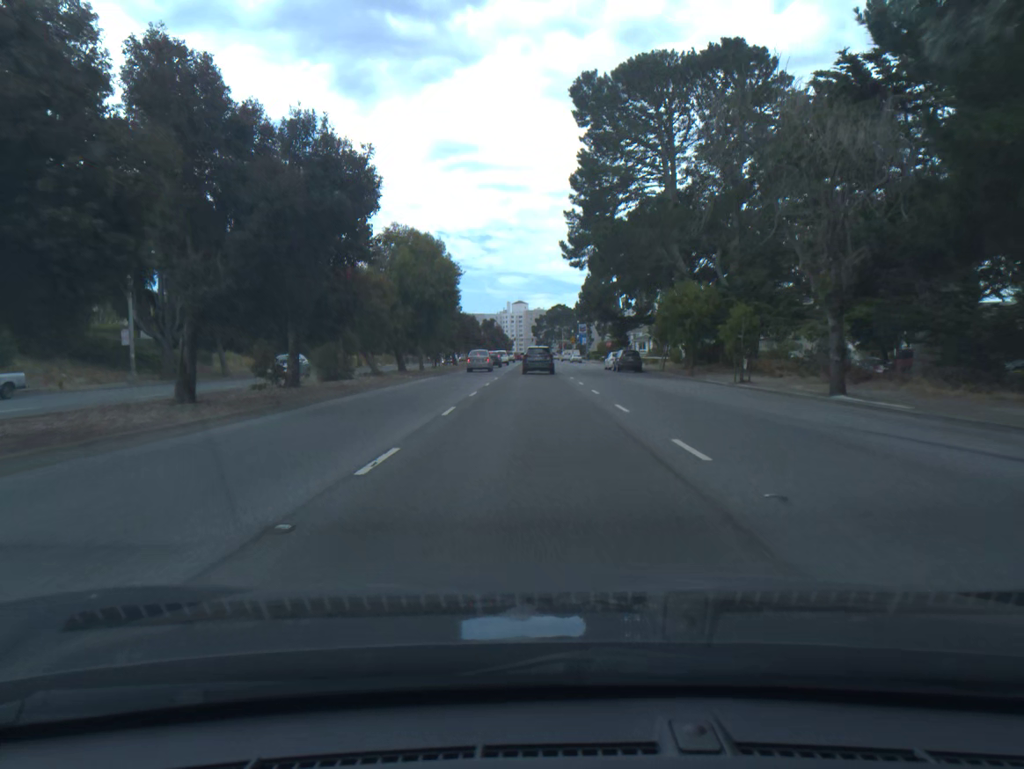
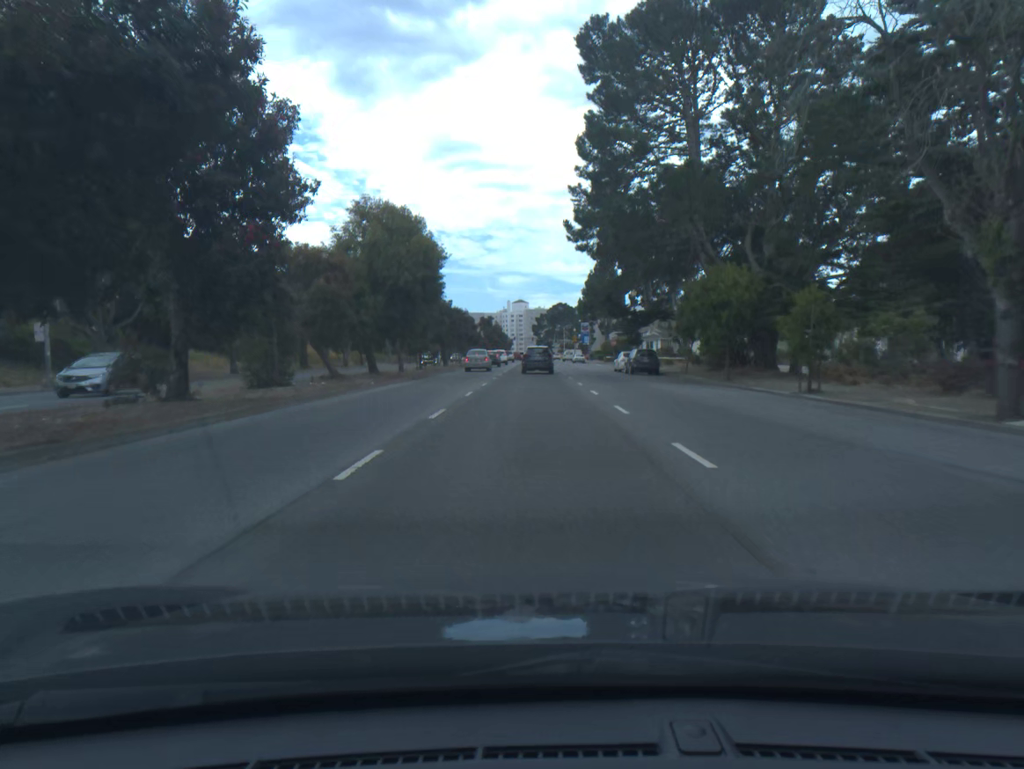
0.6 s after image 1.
(0.0, +8.0) m; 0°
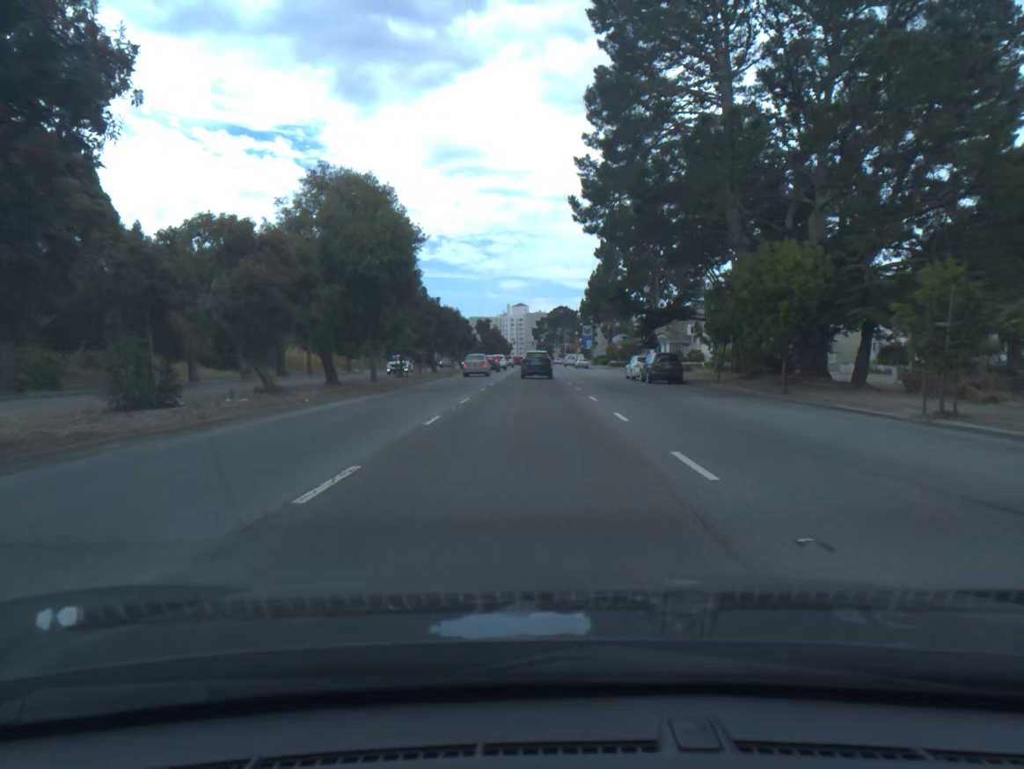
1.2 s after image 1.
(0.0, +7.8) m; 0°
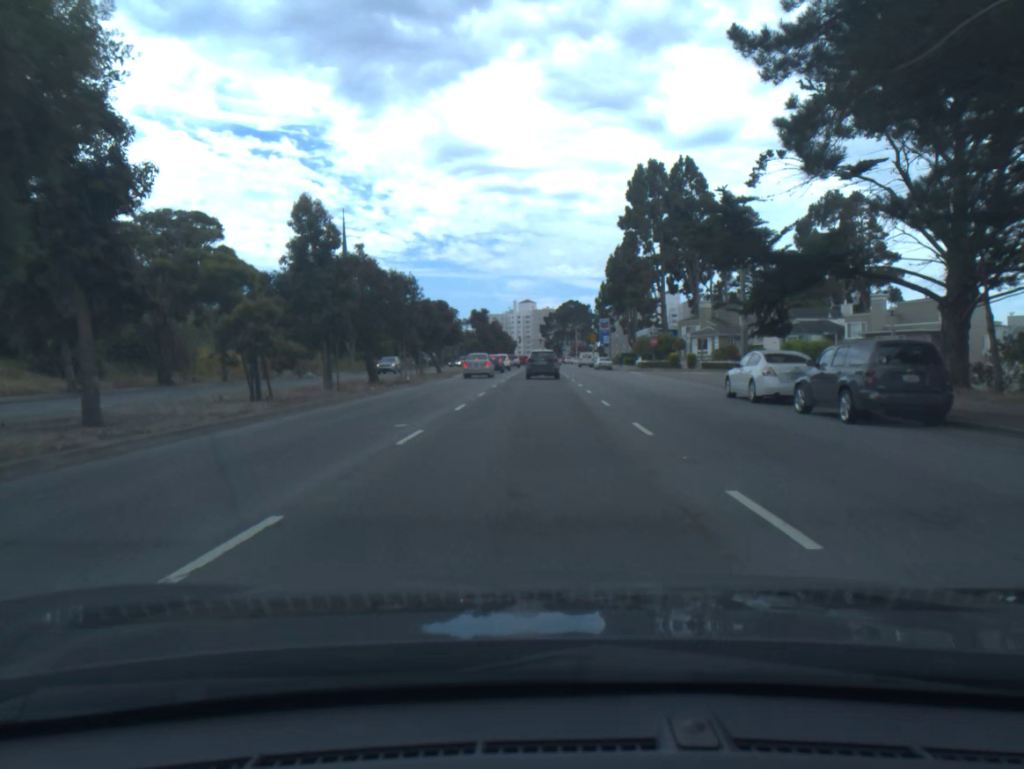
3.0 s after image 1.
(-0.2, +24.8) m; -1°
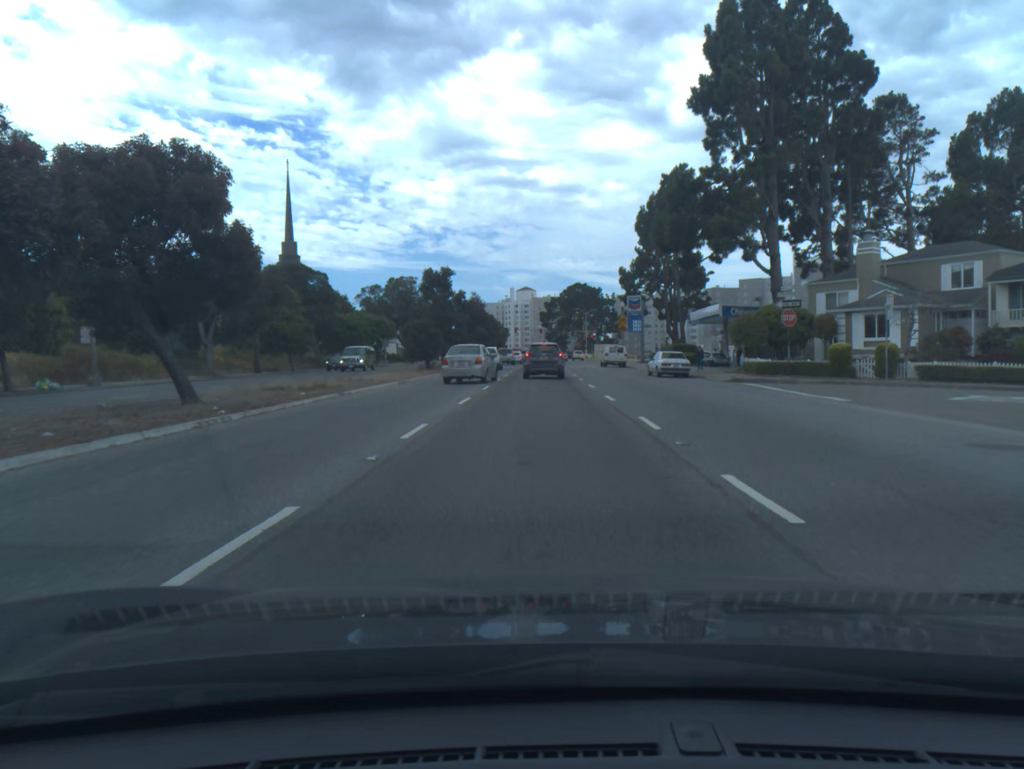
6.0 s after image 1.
(-0.1, +42.4) m; 0°
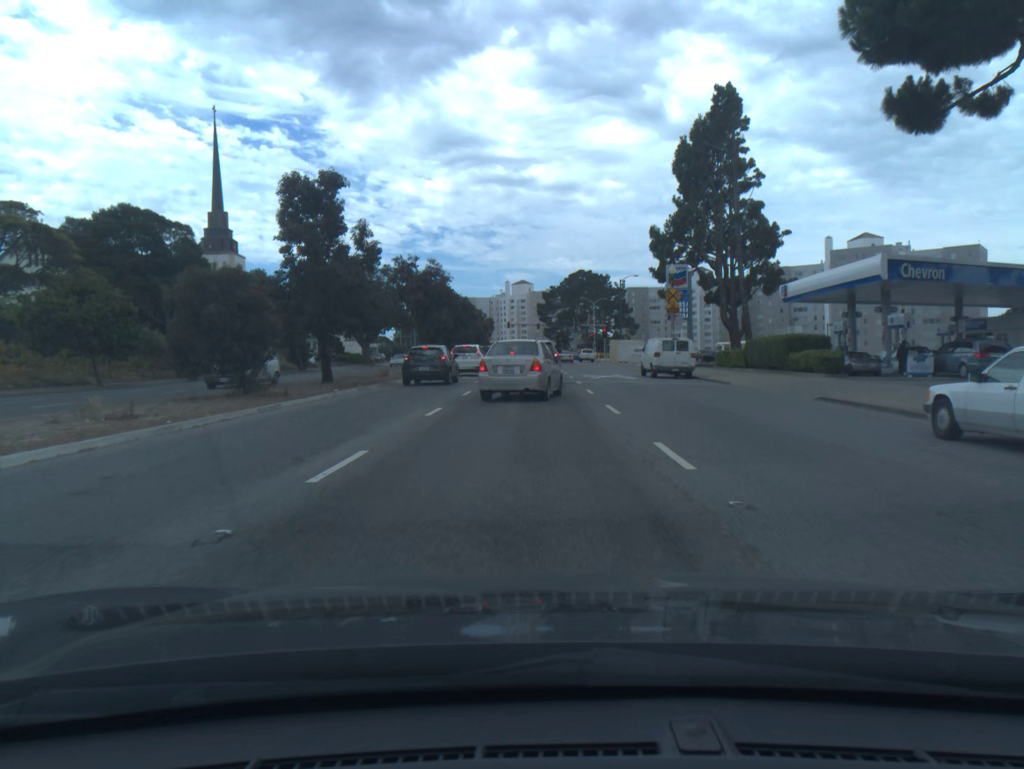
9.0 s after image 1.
(+0.1, +33.2) m; 0°
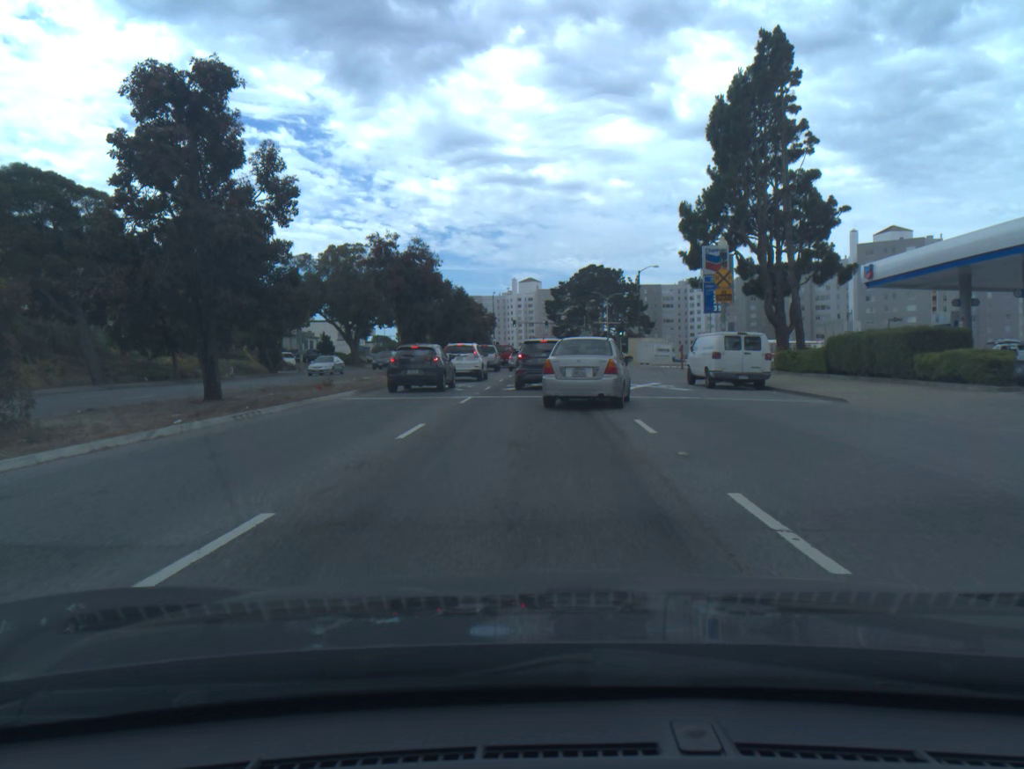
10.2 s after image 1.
(0.0, +11.1) m; 0°
